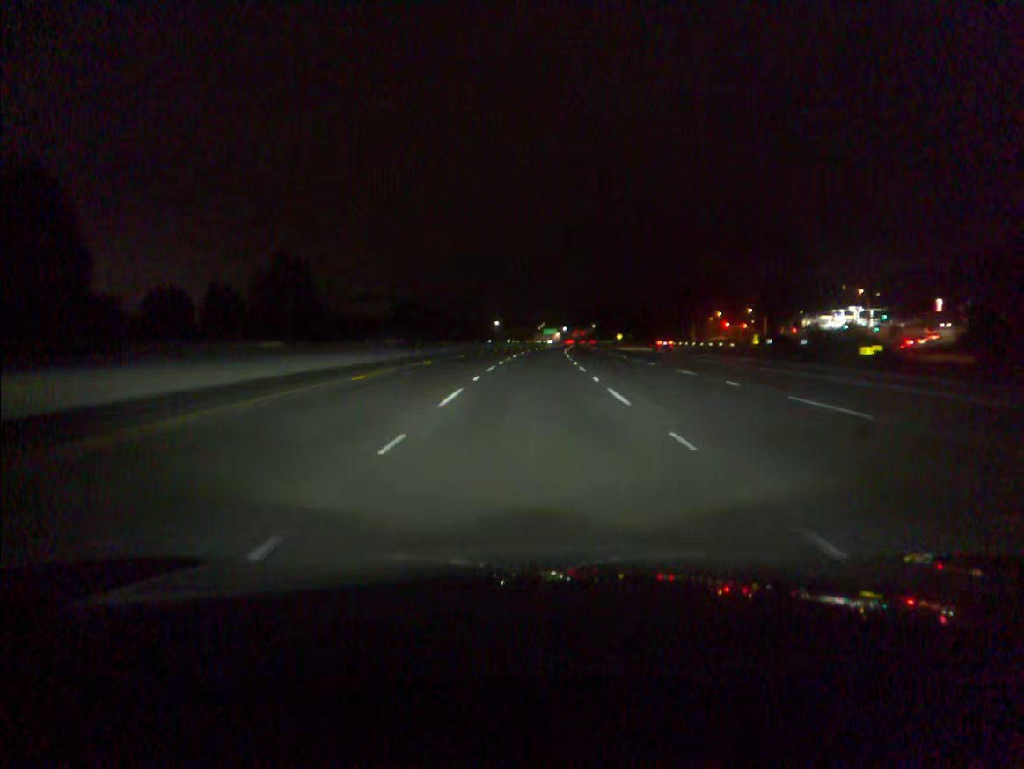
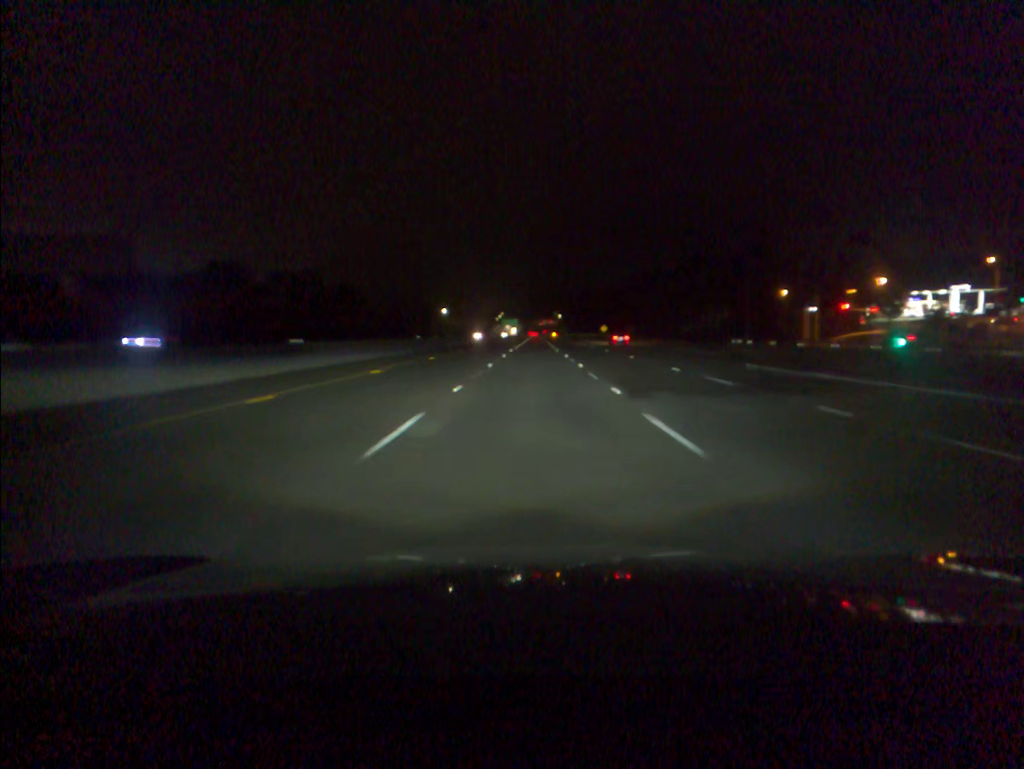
(+2.2, +78.0) m; +3°
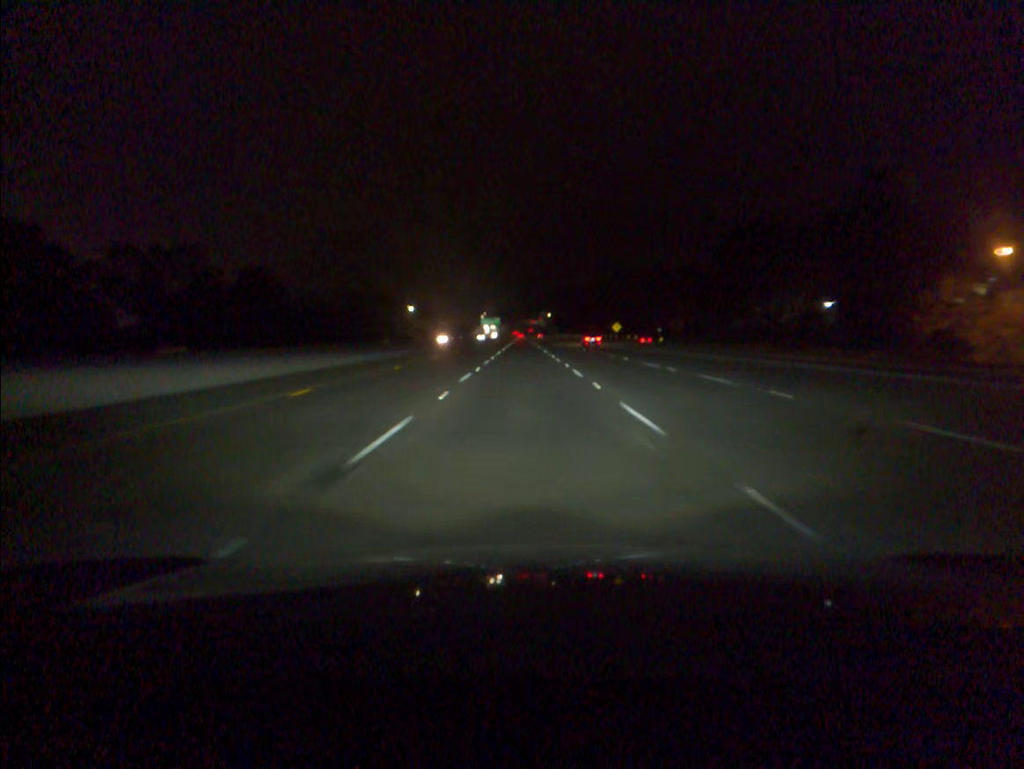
(+0.8, +58.4) m; +1°
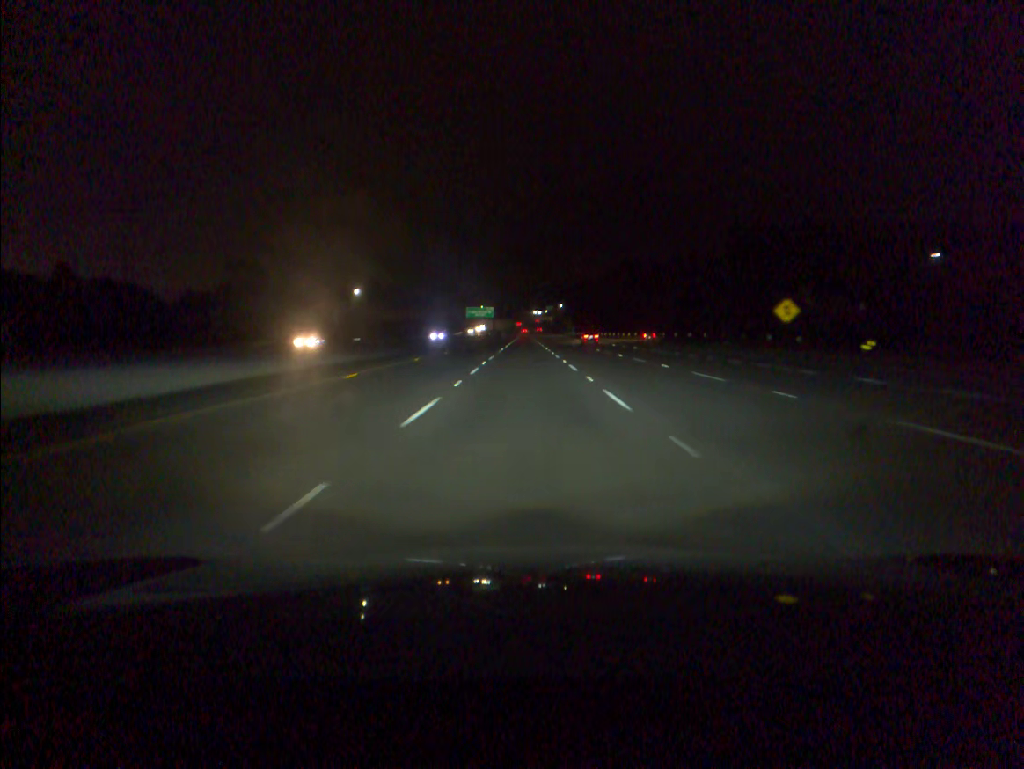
(-0.3, +96.7) m; 0°
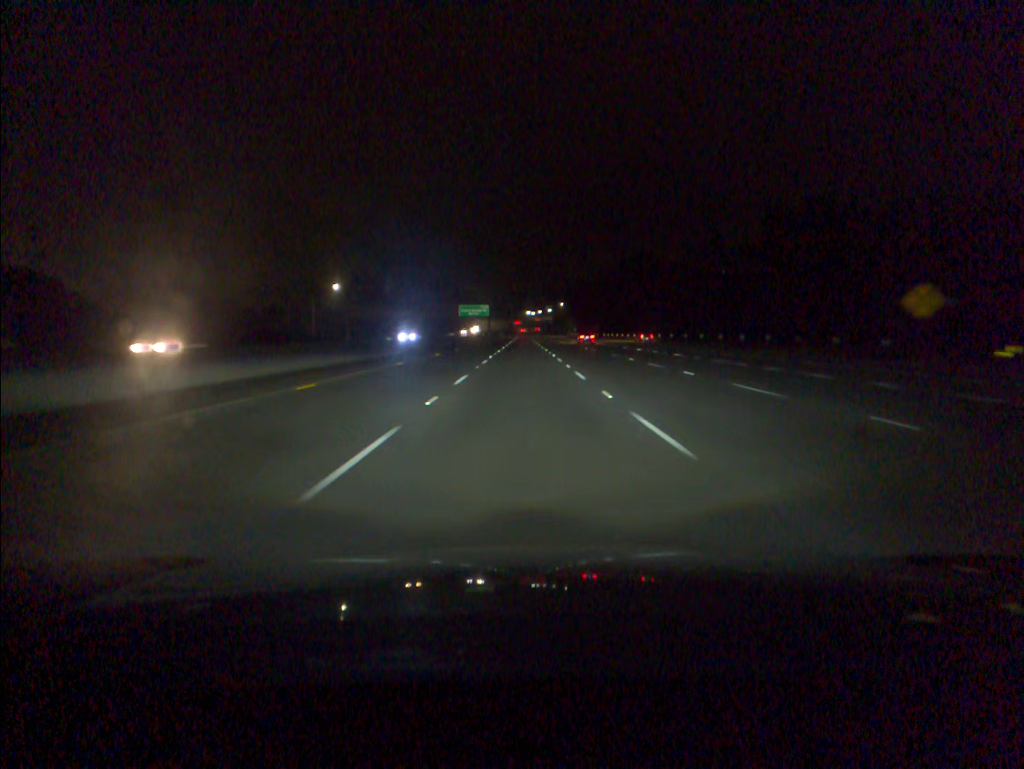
(0.0, +19.2) m; 0°
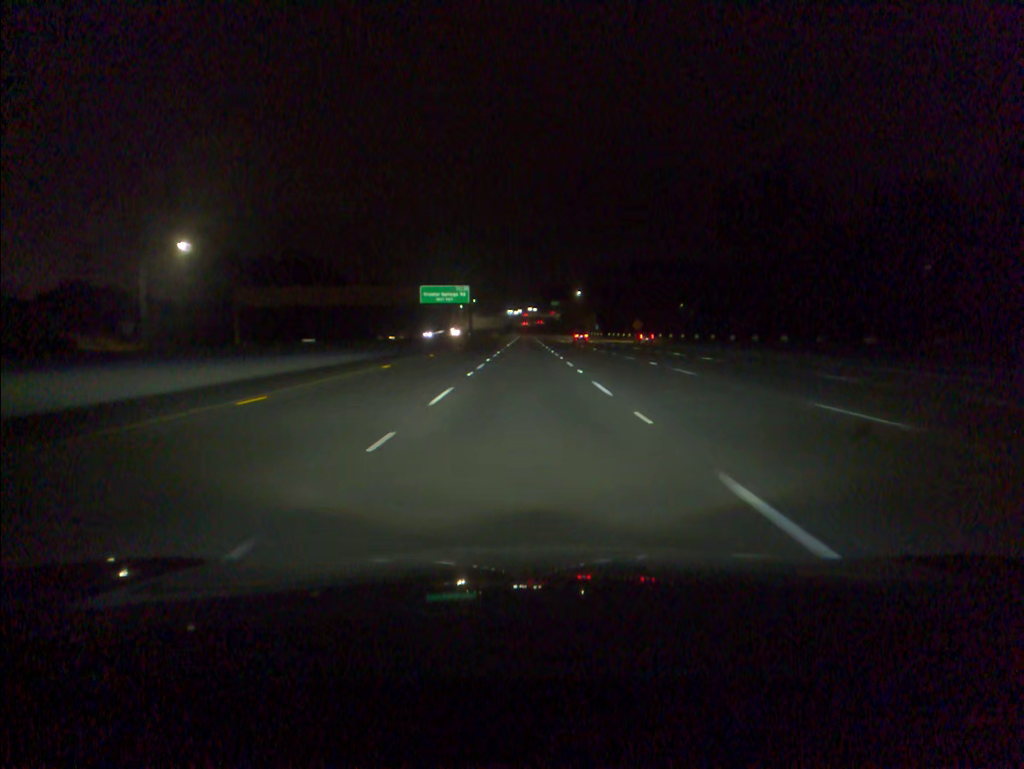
(-0.1, +77.1) m; 0°
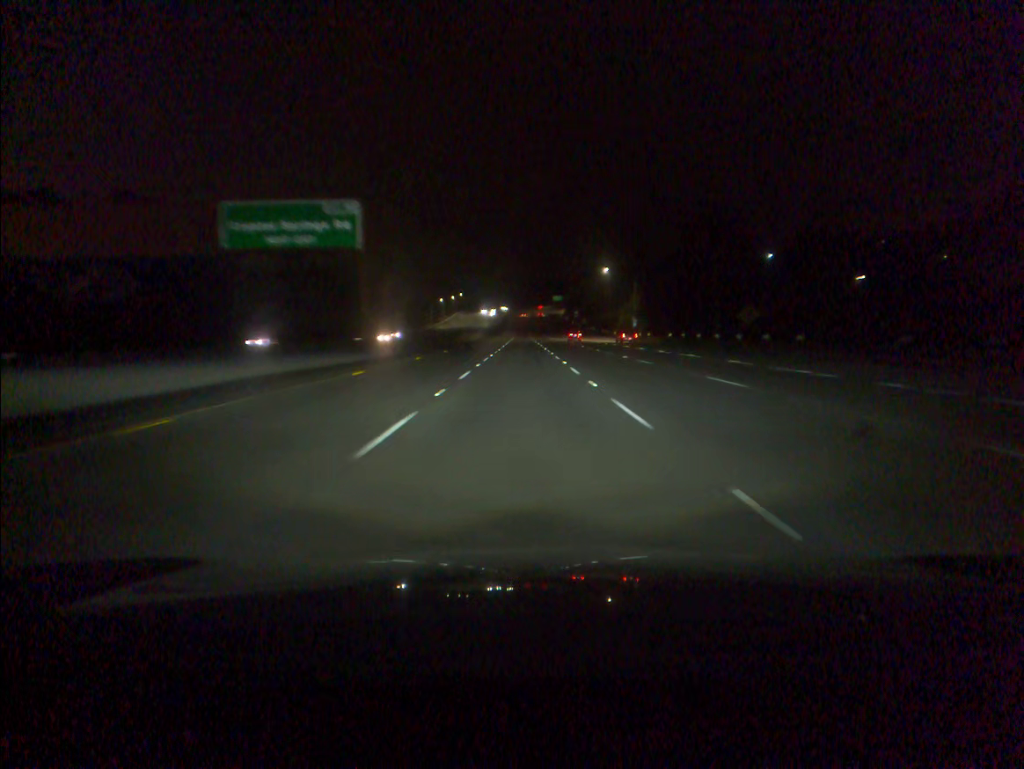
(+0.3, +77.3) m; 0°
